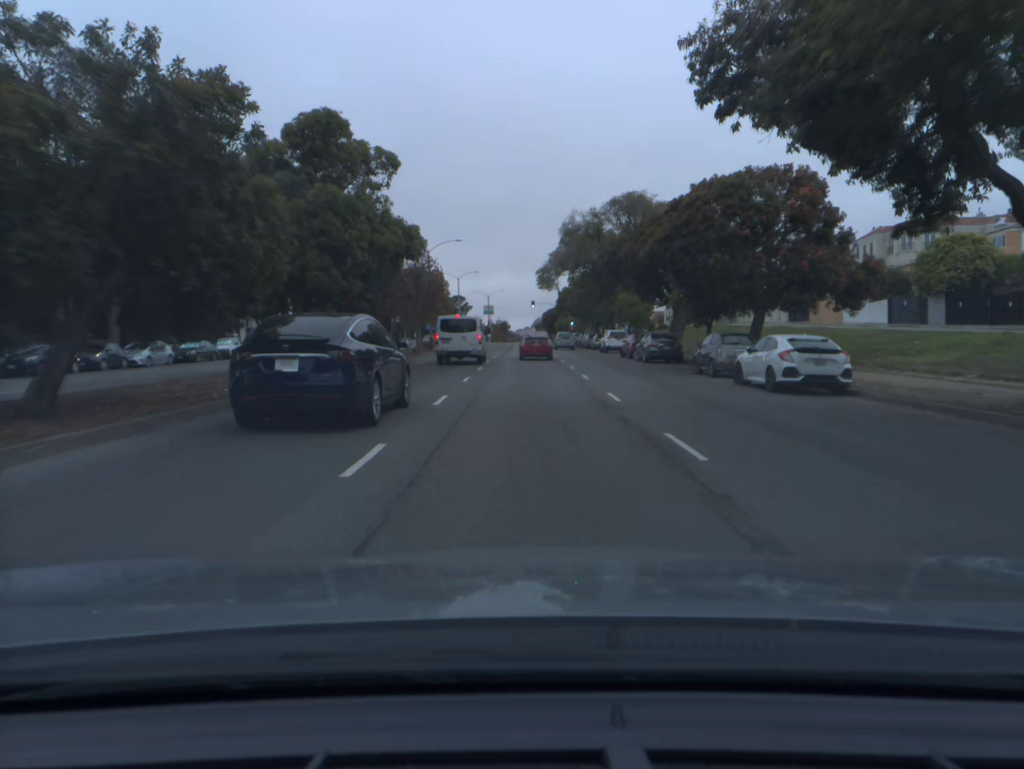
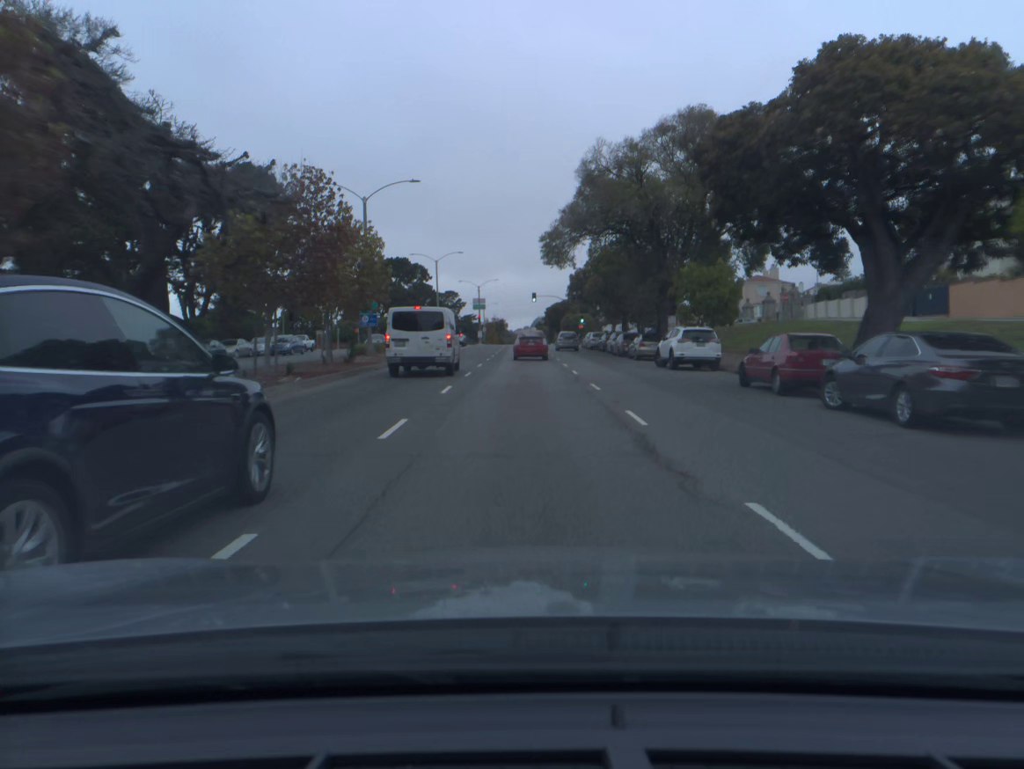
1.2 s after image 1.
(0.0, +26.2) m; 0°
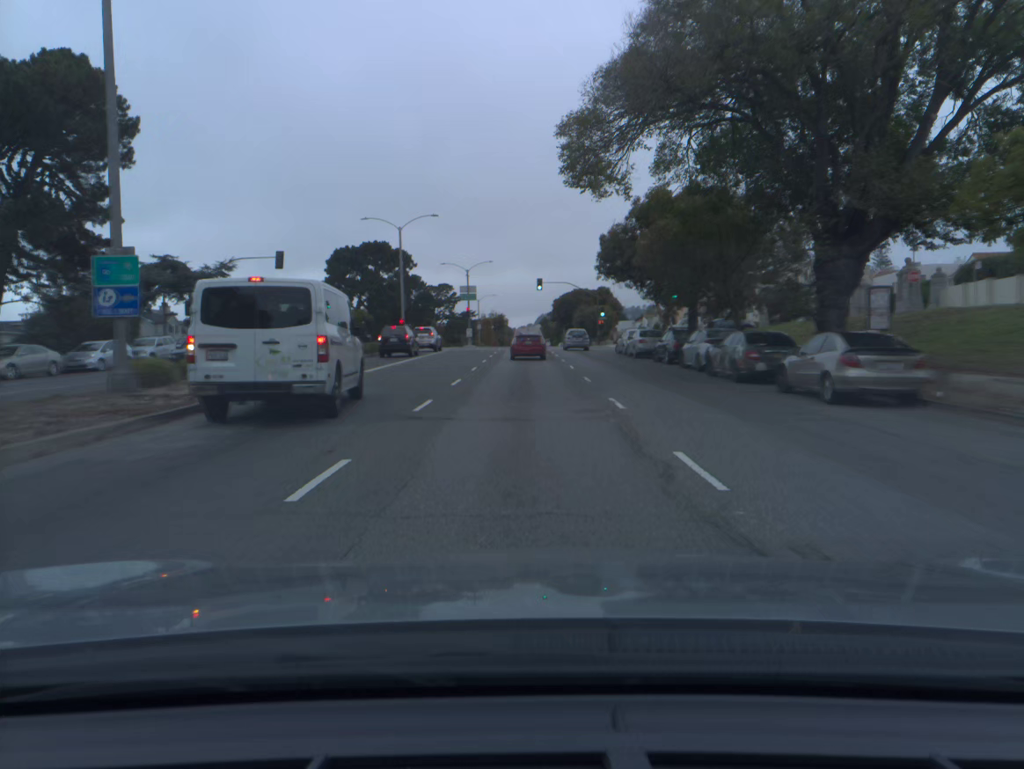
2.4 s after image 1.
(0.0, +25.6) m; 0°
